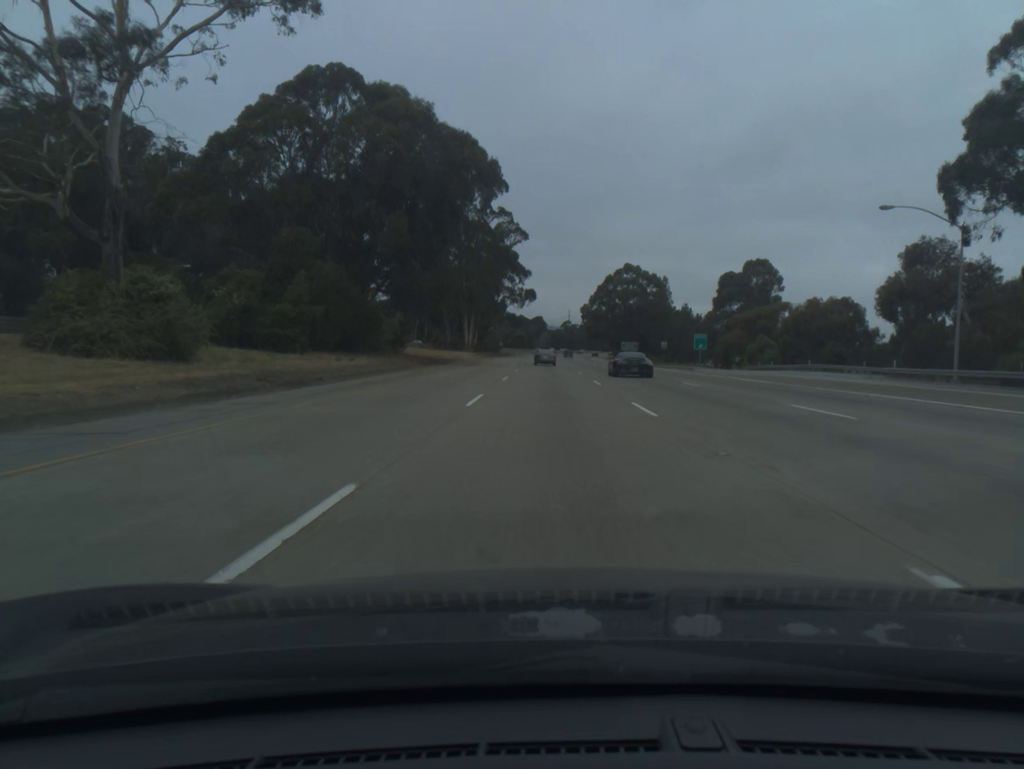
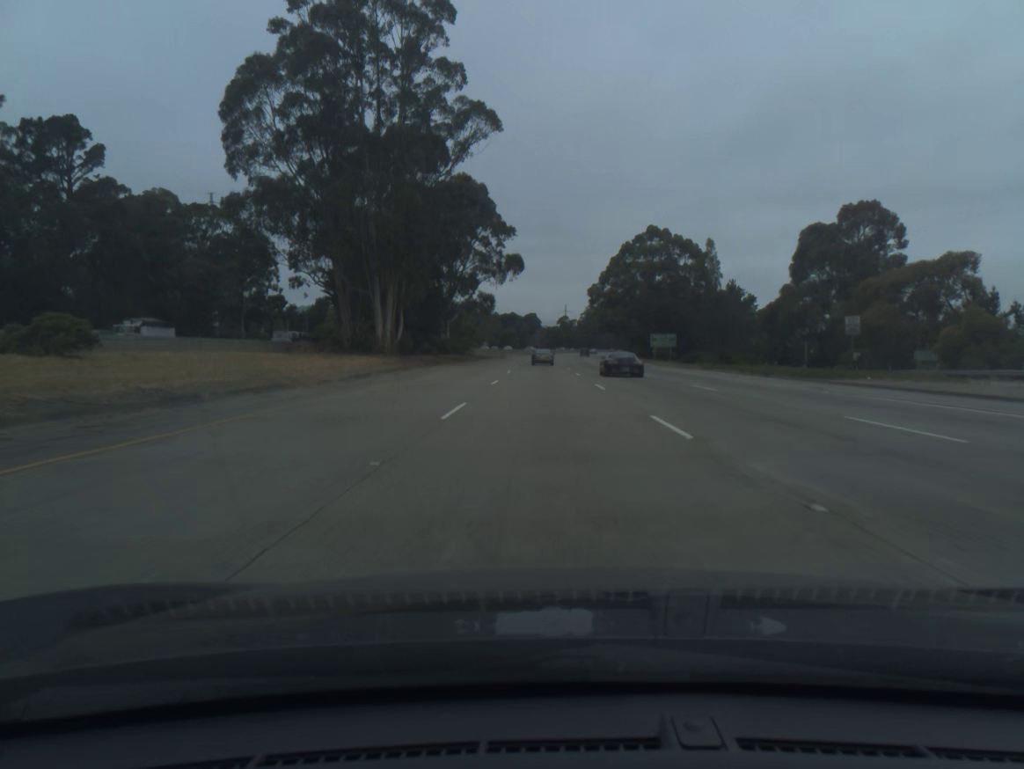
(+0.2, +62.4) m; 0°
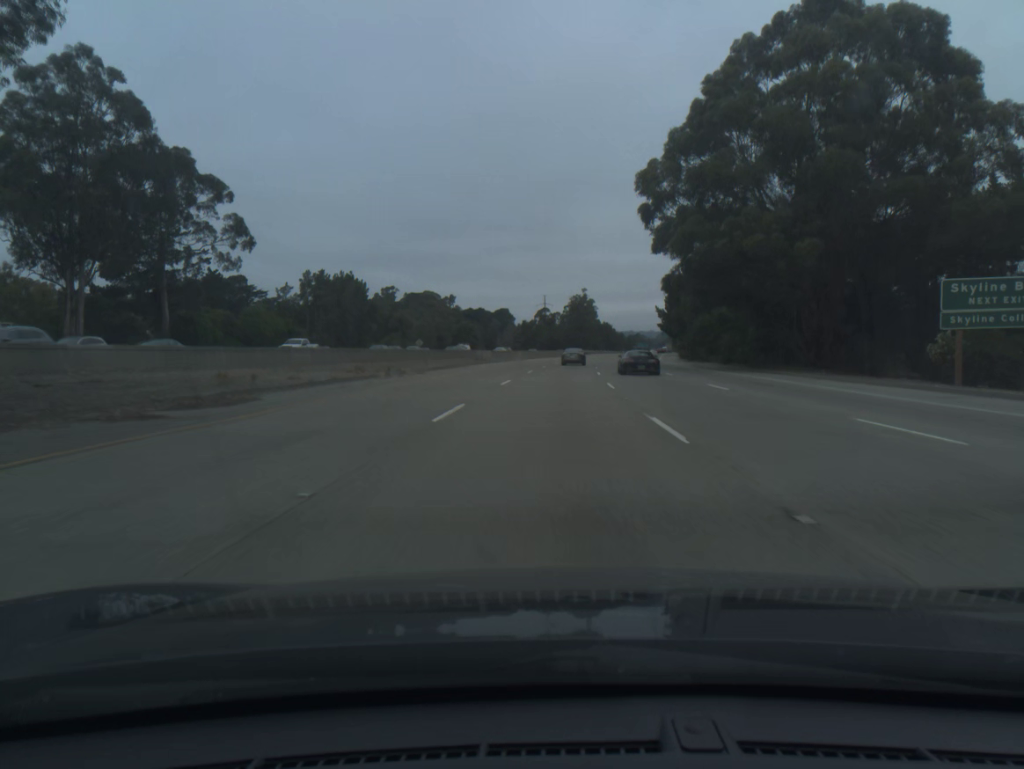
(+0.3, +102.8) m; +2°
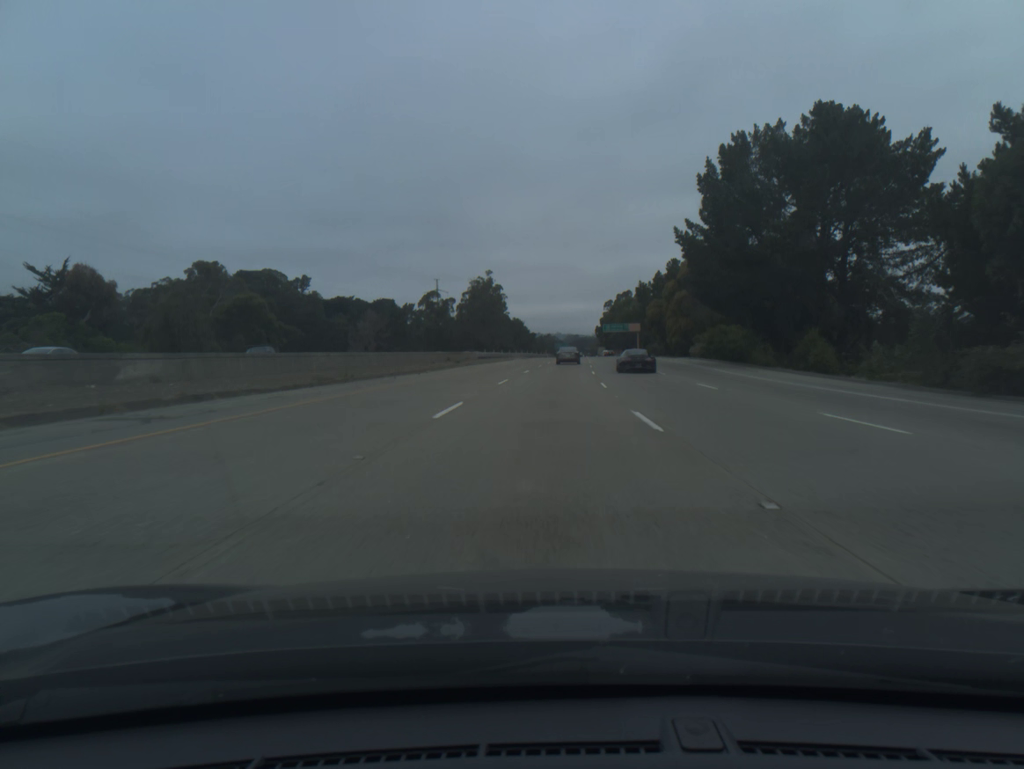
(+6.1, +101.0) m; +7°
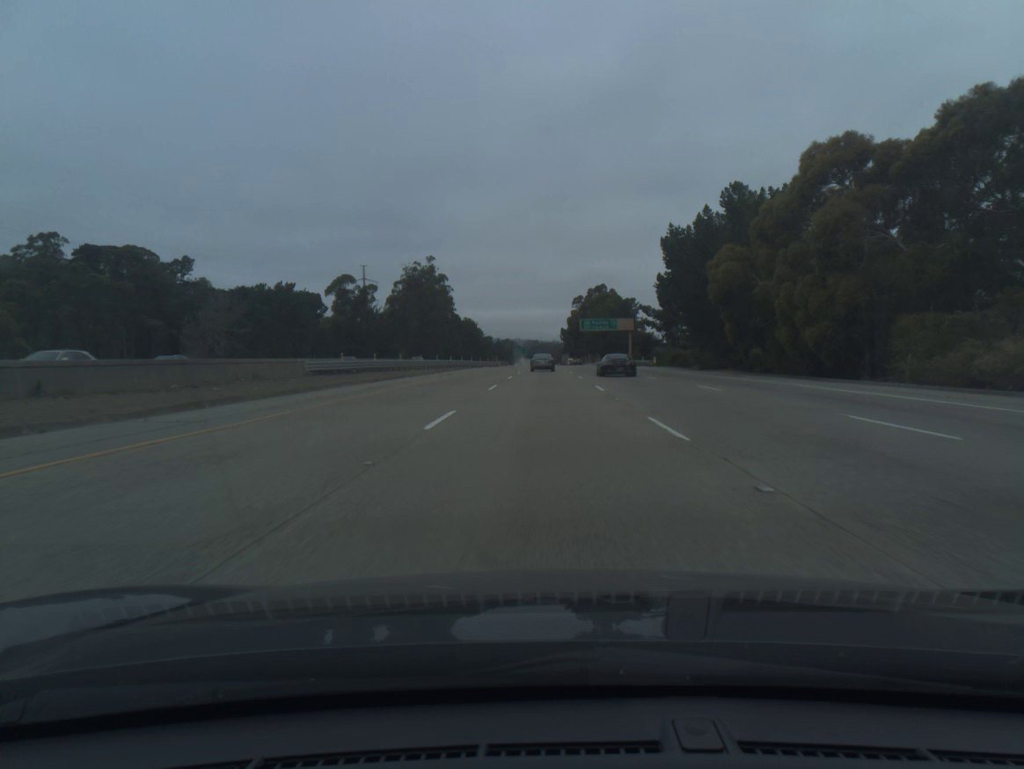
(+1.7, +60.0) m; +3°
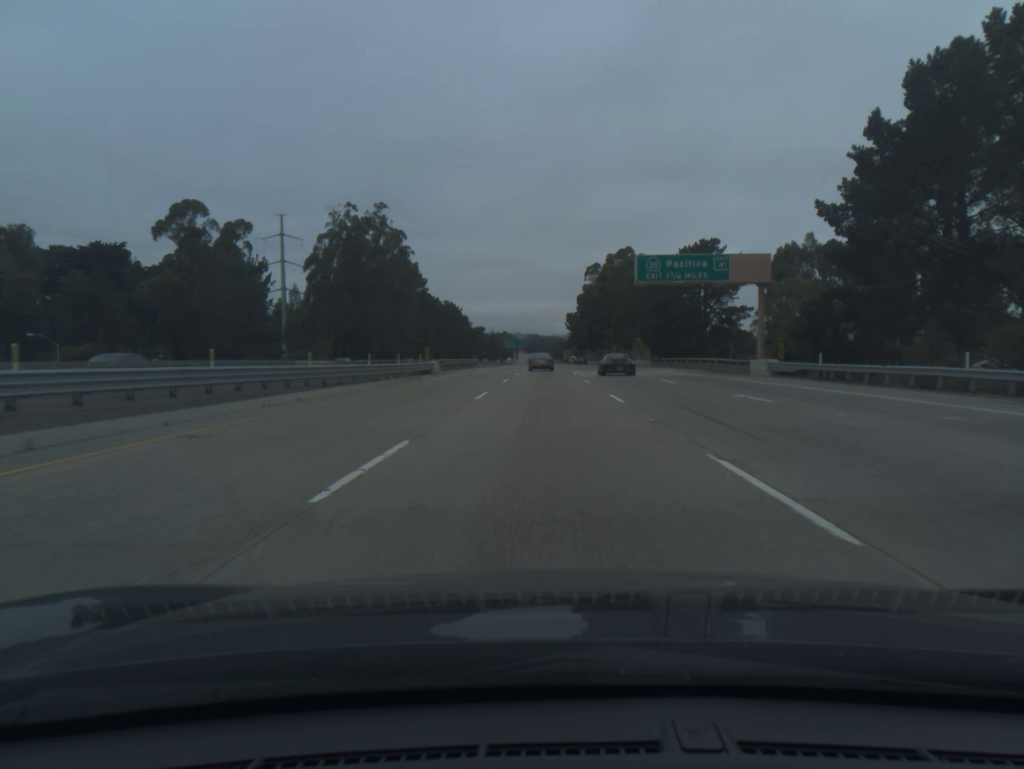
(+0.2, +79.2) m; 0°
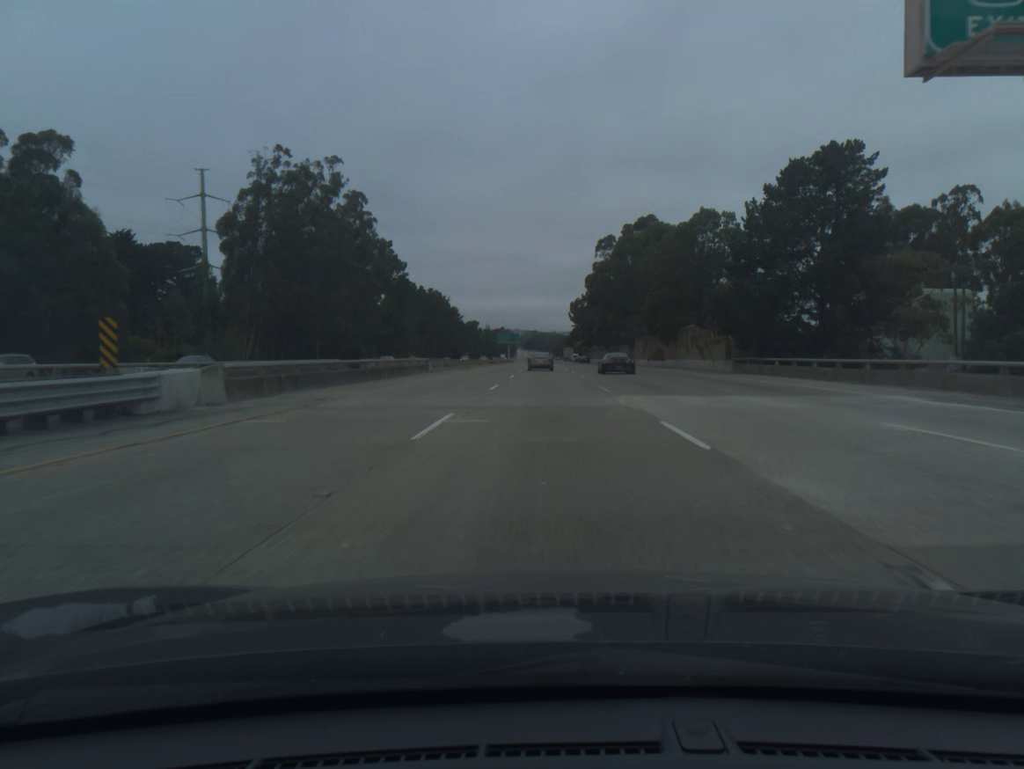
(0.0, +39.3) m; 0°
